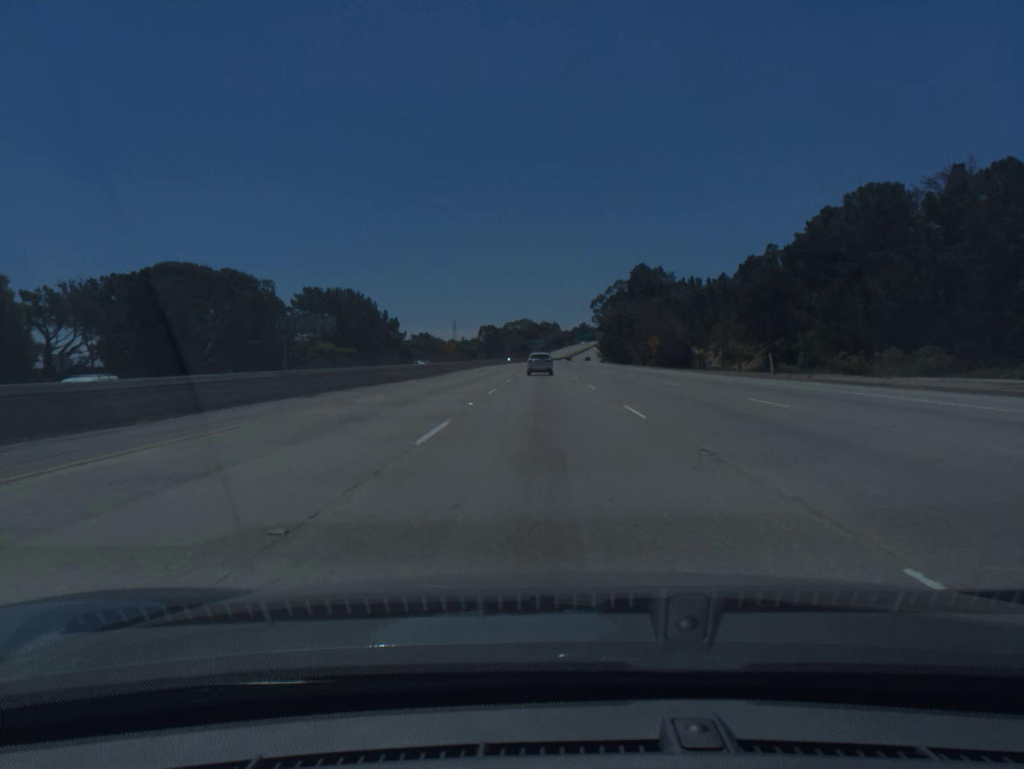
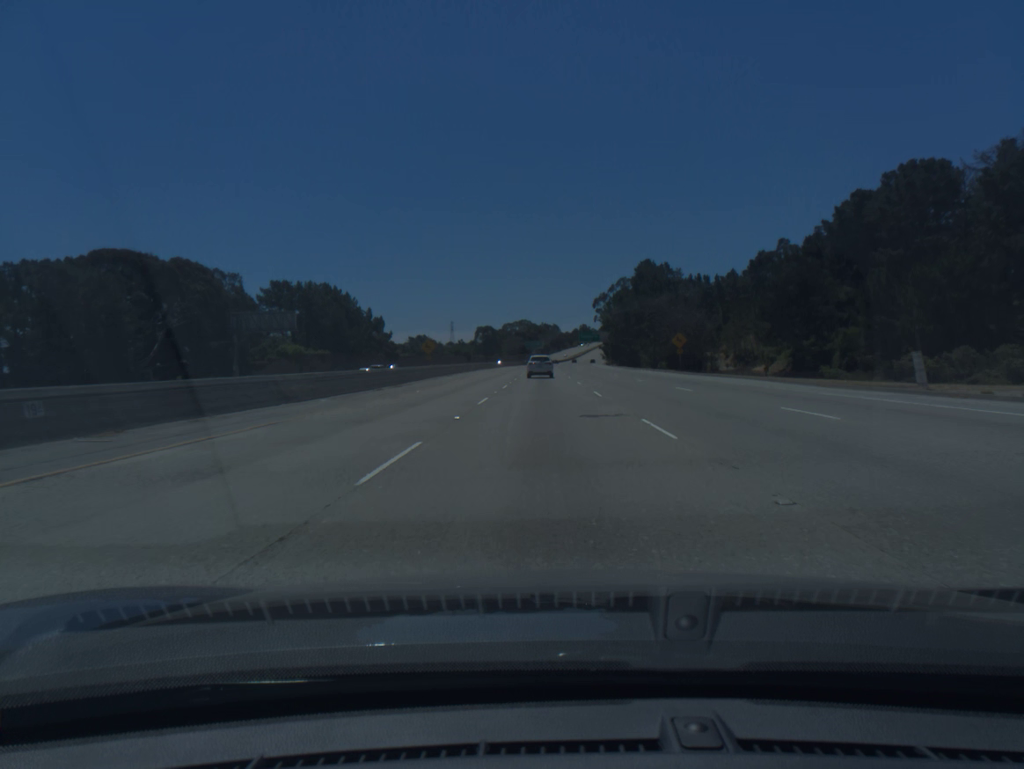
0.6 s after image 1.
(0.0, +18.1) m; 0°
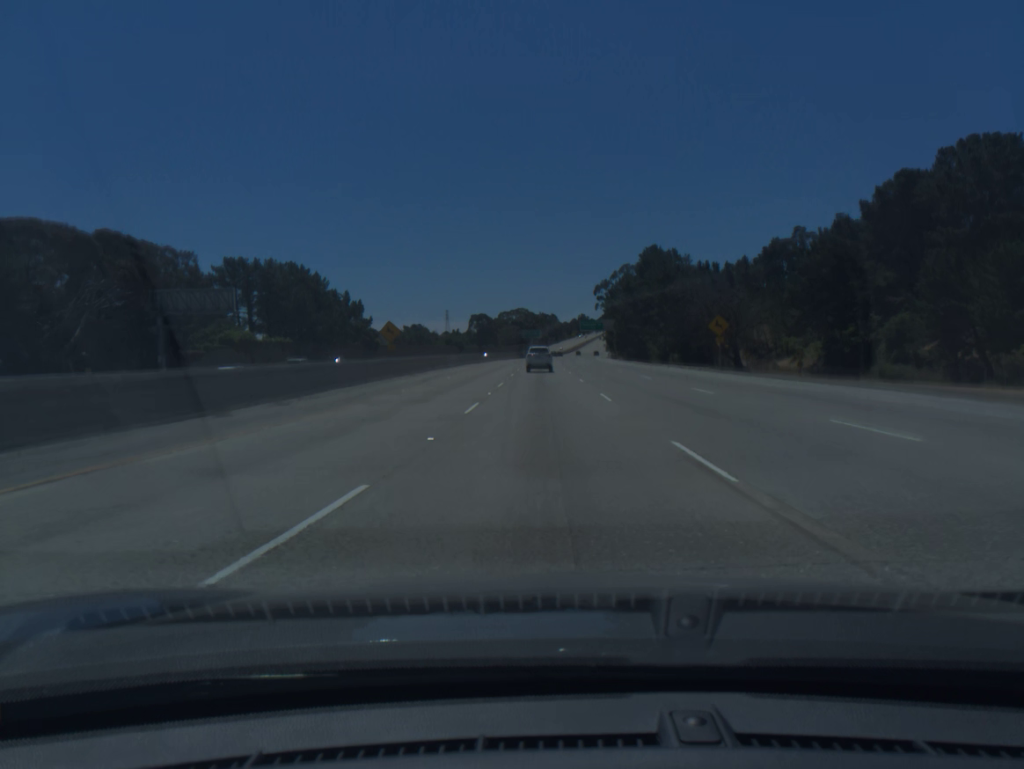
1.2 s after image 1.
(0.0, +18.1) m; 0°
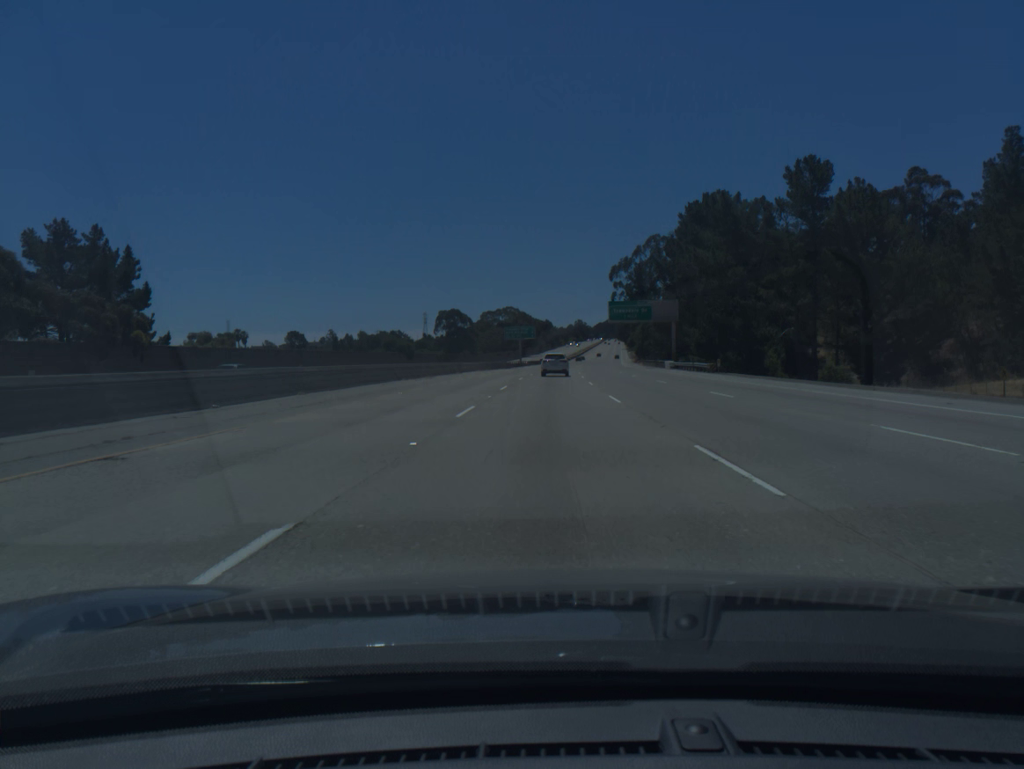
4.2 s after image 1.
(+0.1, +89.3) m; +1°
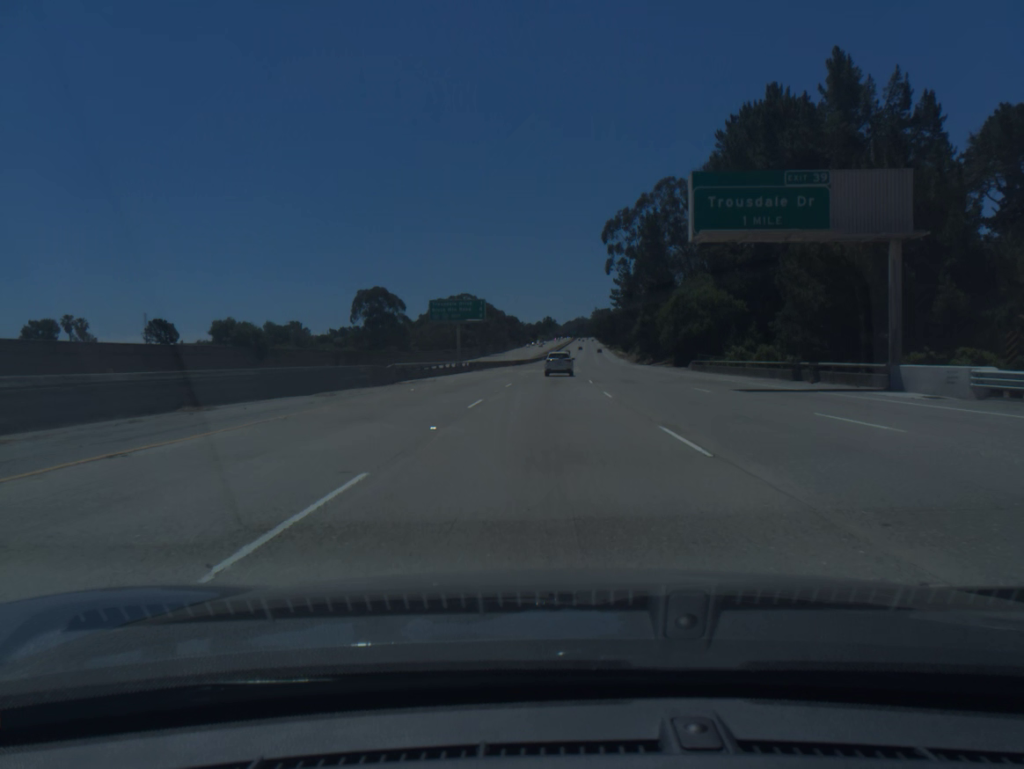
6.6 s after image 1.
(+1.3, +70.1) m; +2°
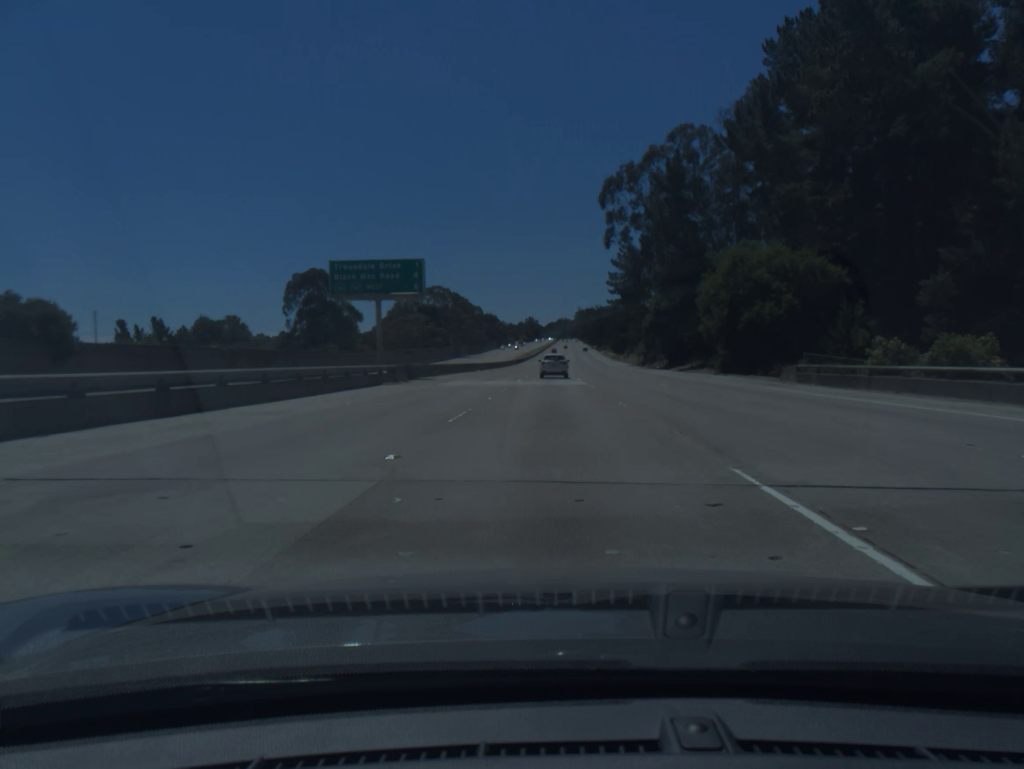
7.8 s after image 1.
(+0.4, +34.6) m; +1°
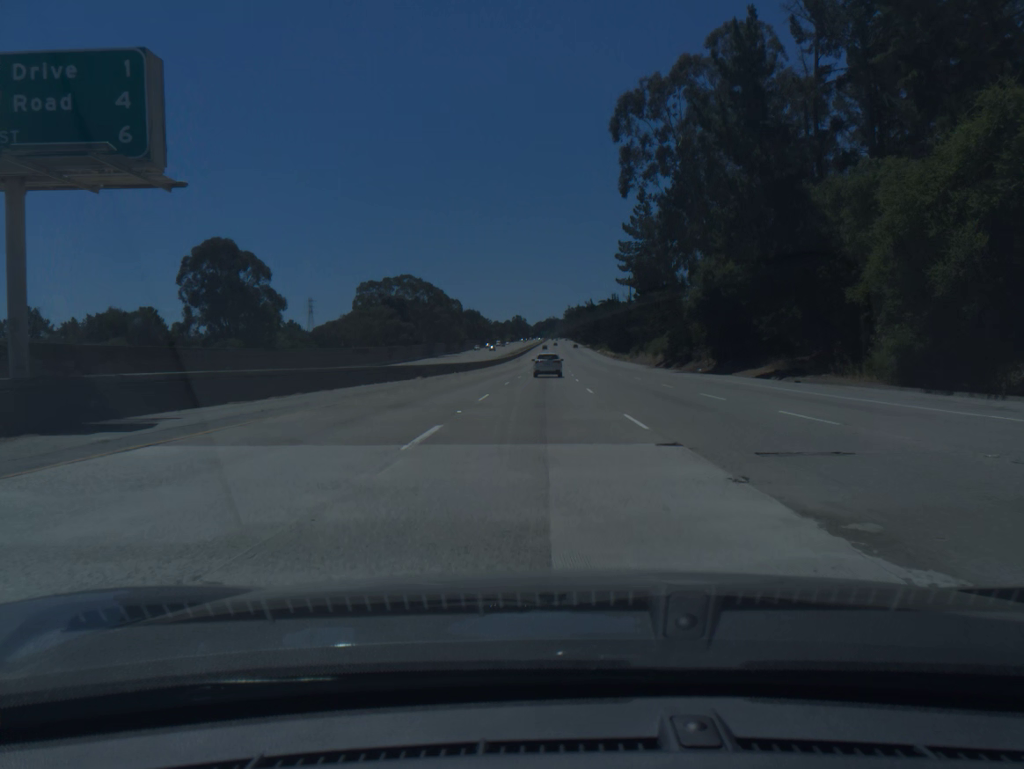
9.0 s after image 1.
(+0.3, +34.4) m; +1°
